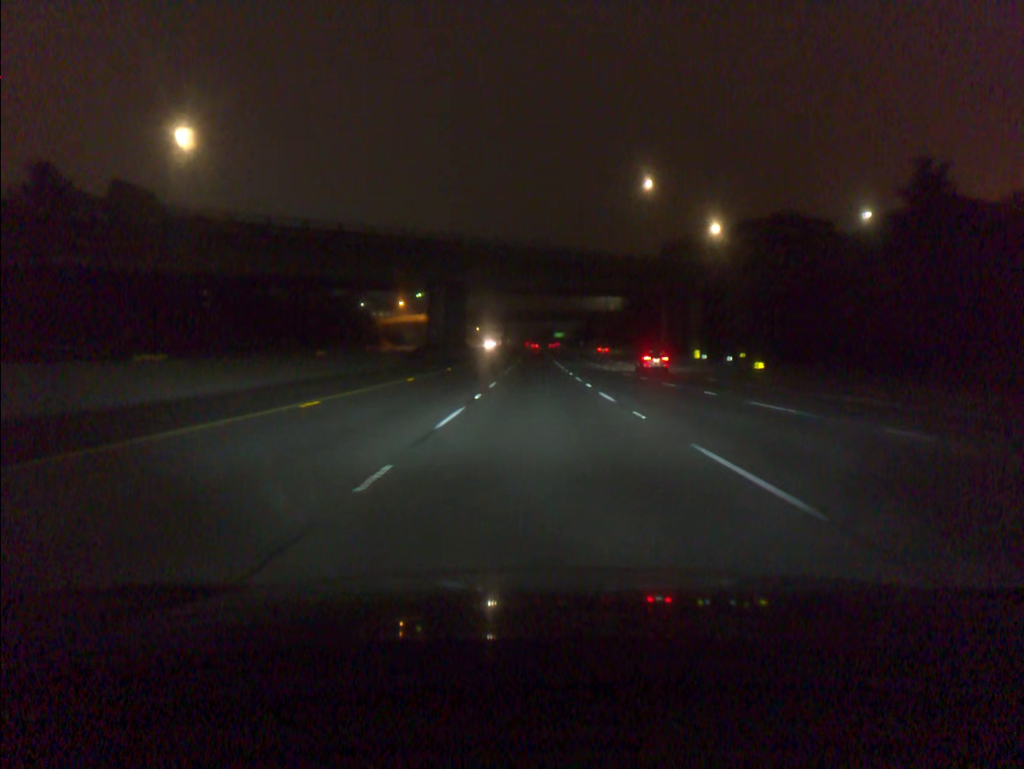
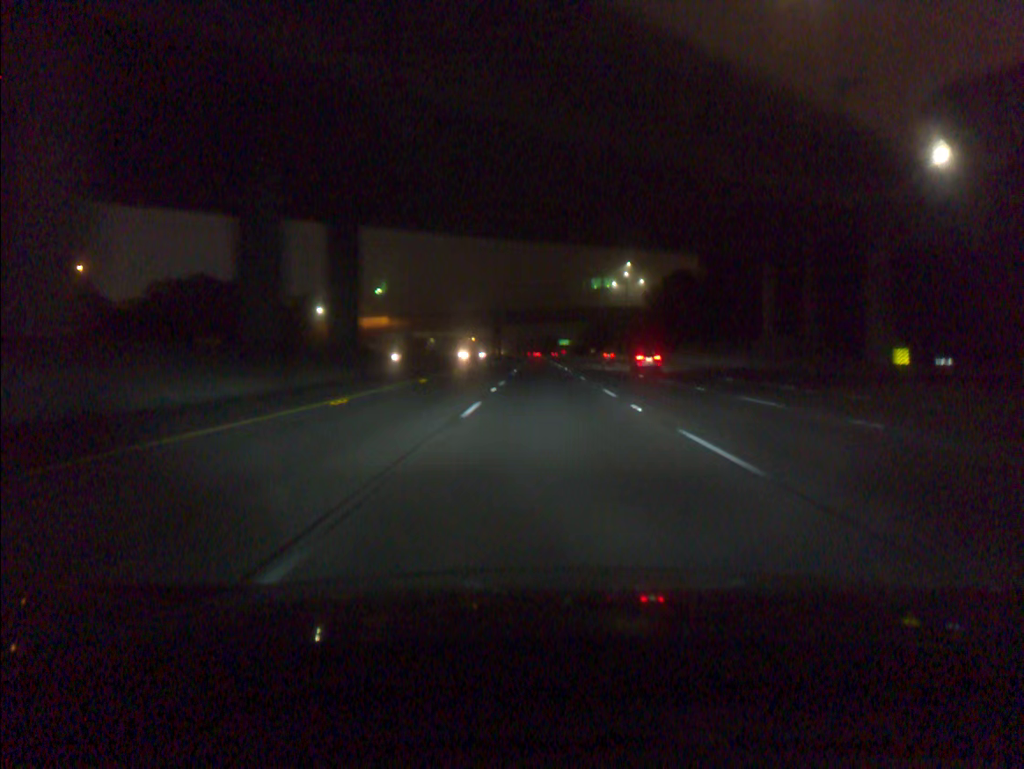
(-0.4, +56.4) m; 0°
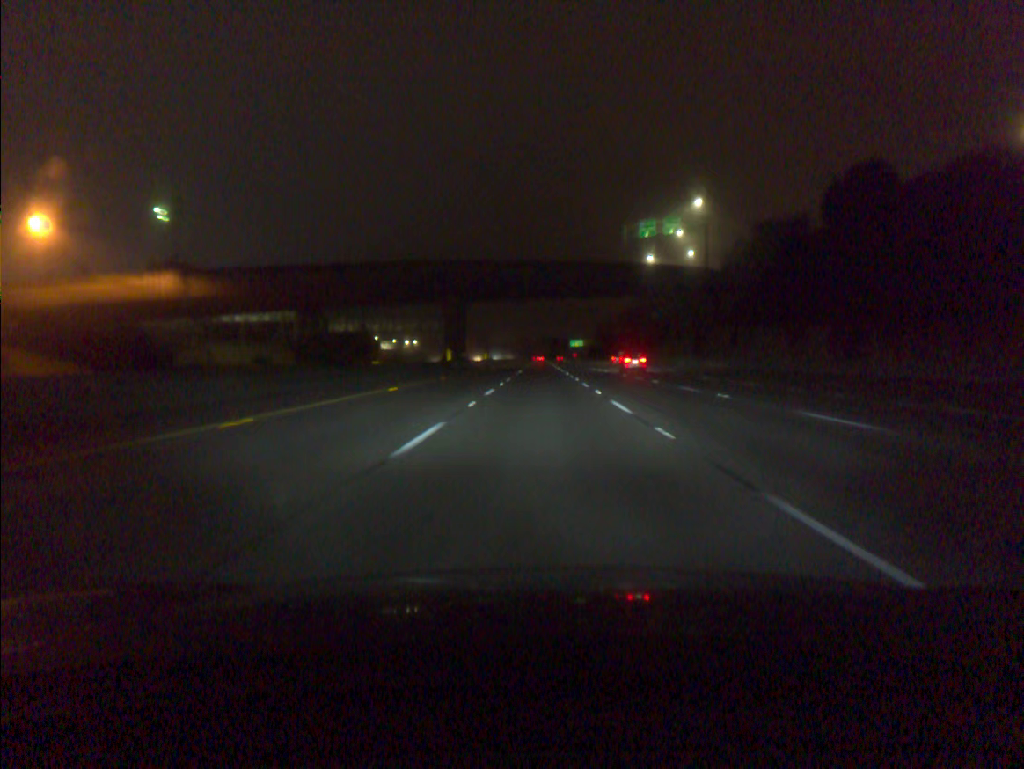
(+0.1, +93.4) m; 0°
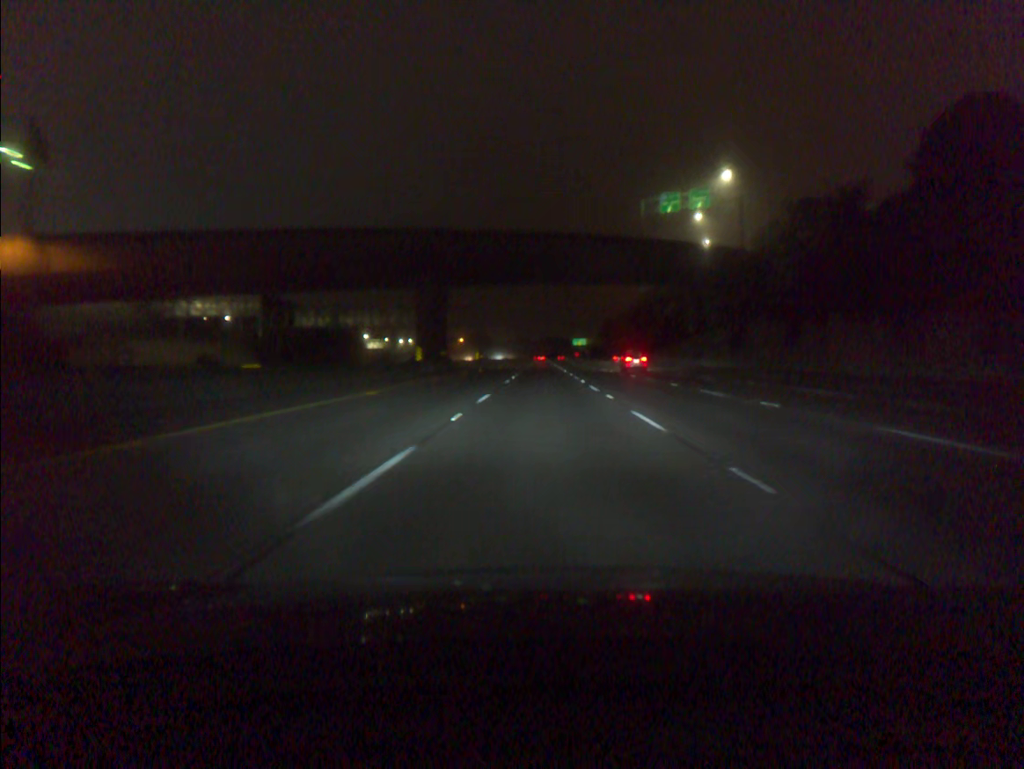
(0.0, +18.7) m; 0°
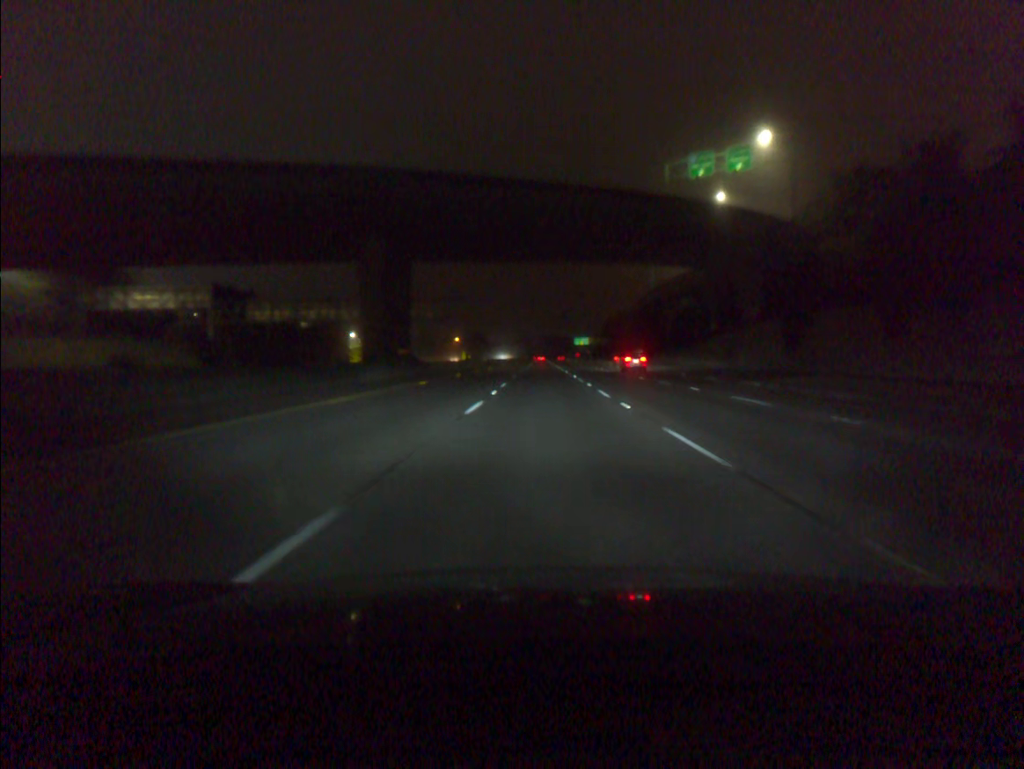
(0.0, +18.7) m; 0°
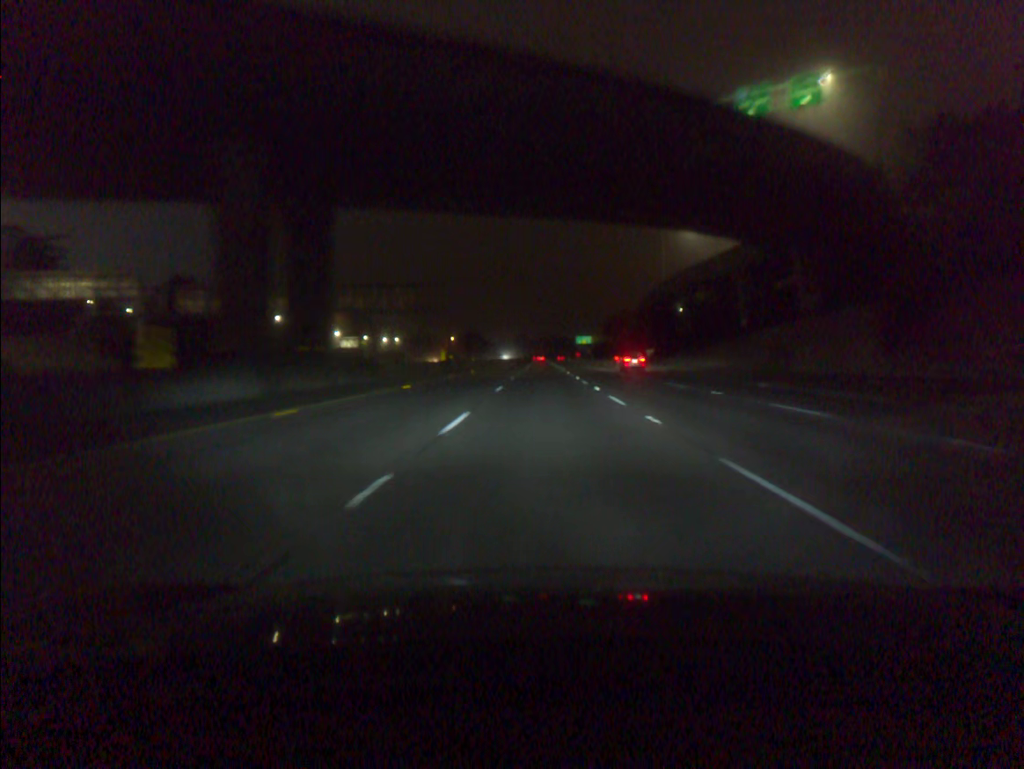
(0.0, +18.7) m; 0°
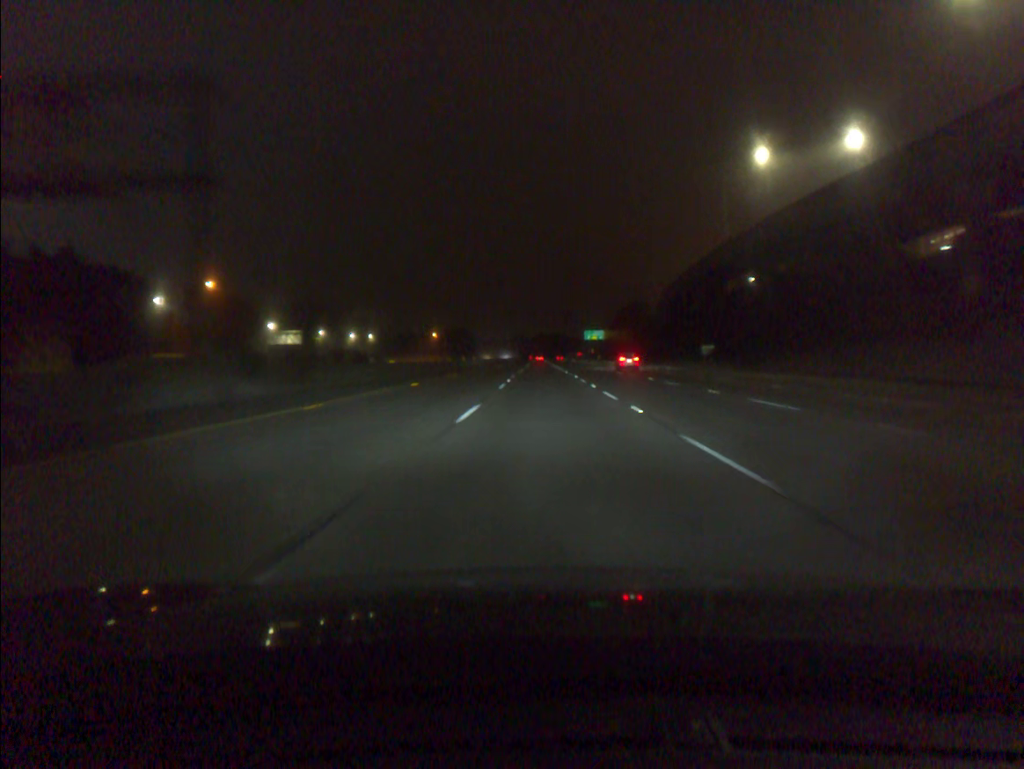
(0.0, +56.1) m; 0°
